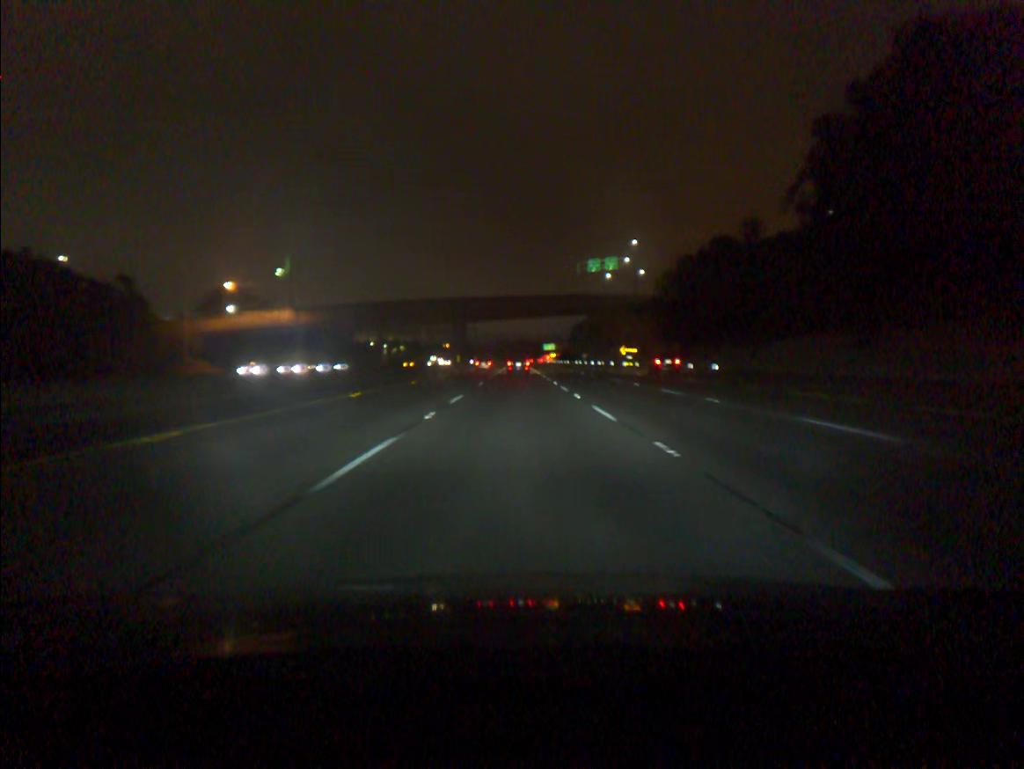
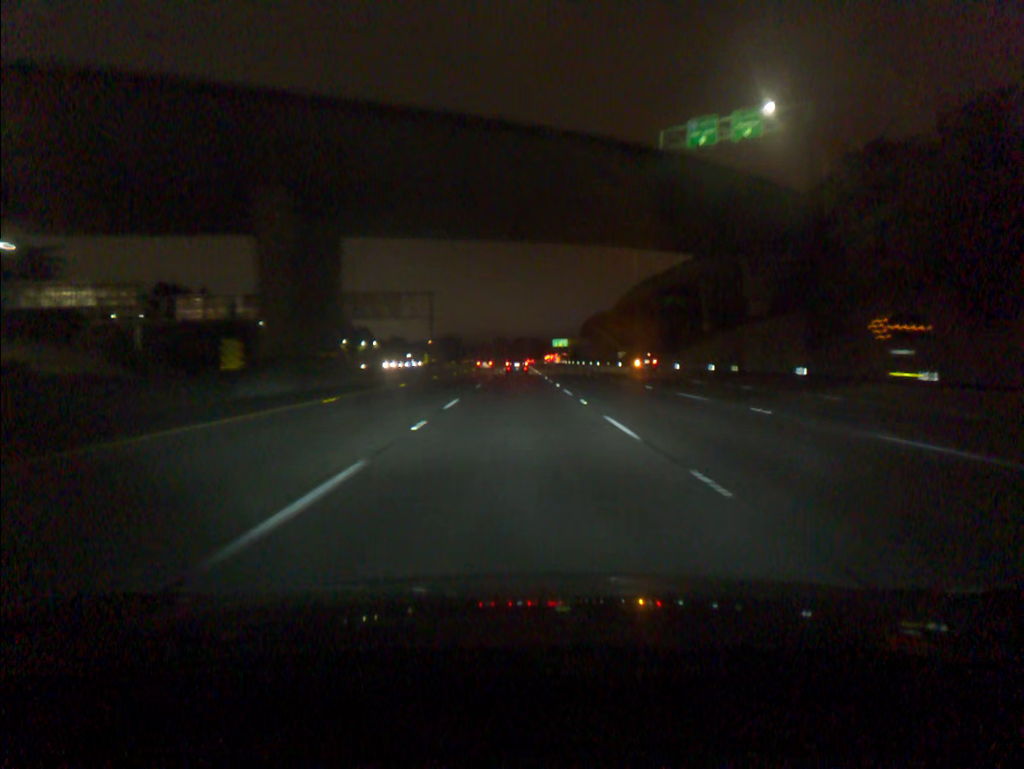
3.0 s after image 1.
(-0.2, +90.7) m; 0°
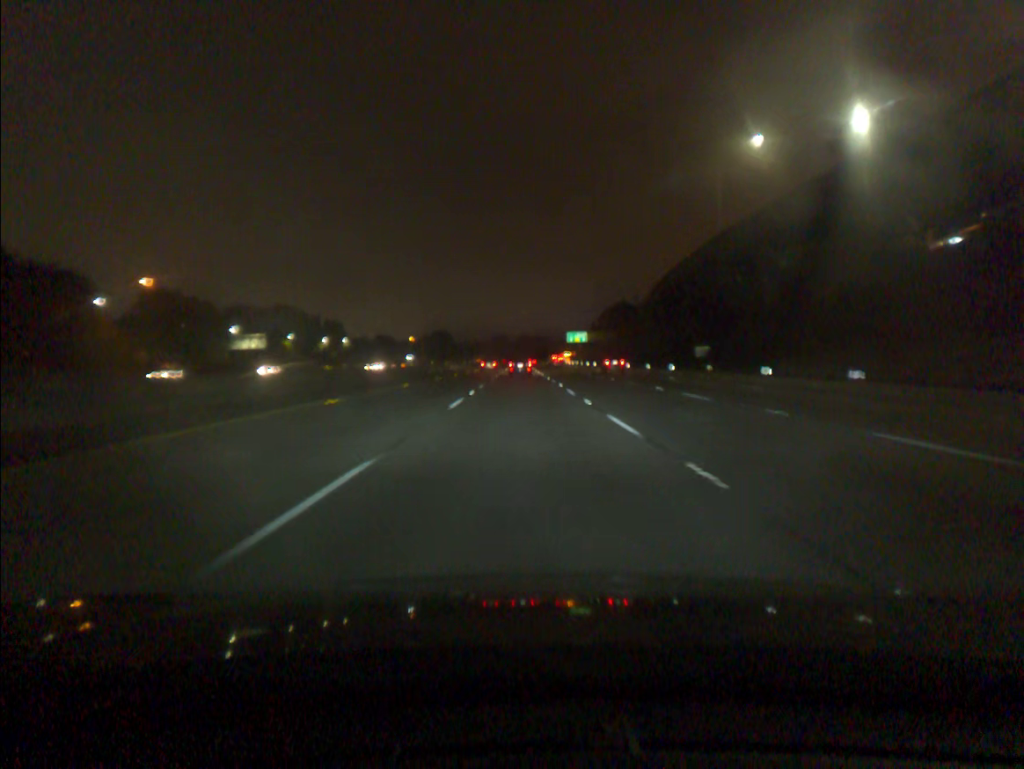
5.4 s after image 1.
(-0.1, +73.0) m; 0°
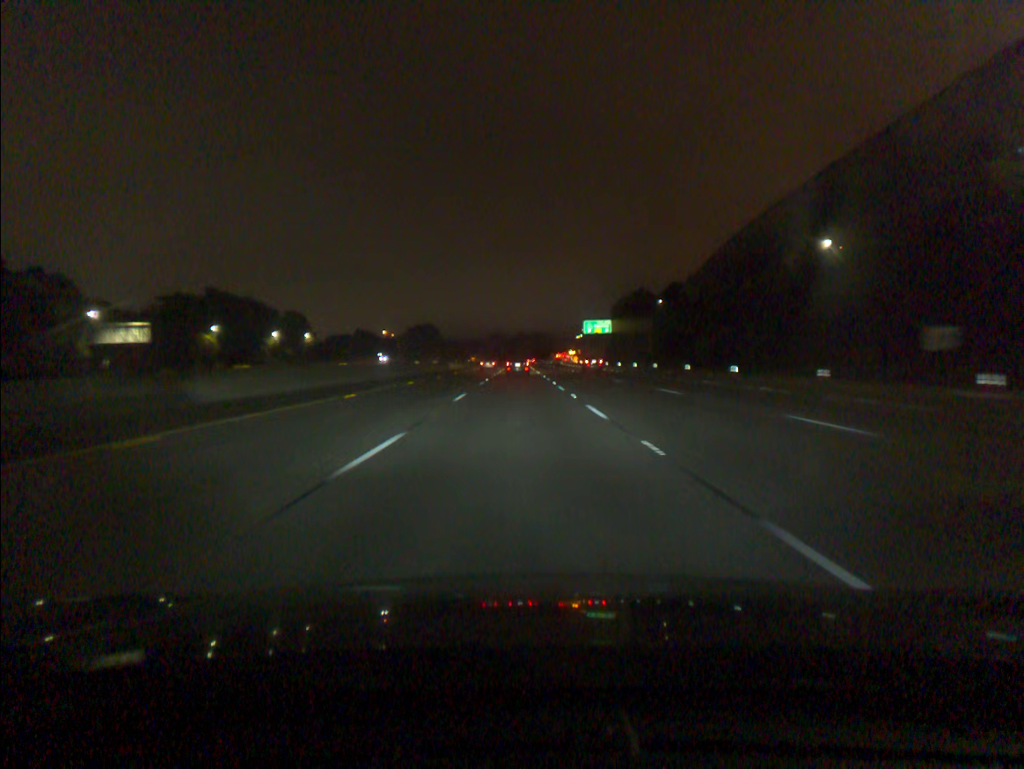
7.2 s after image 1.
(+0.2, +54.8) m; 0°
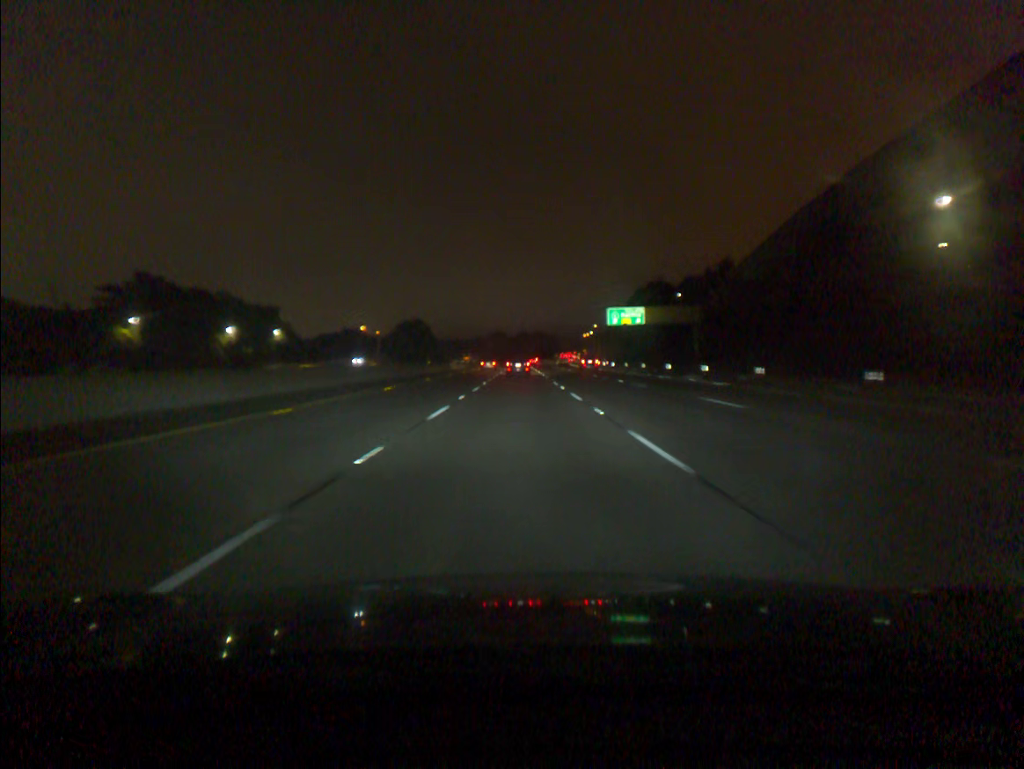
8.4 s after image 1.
(0.0, +36.5) m; 0°
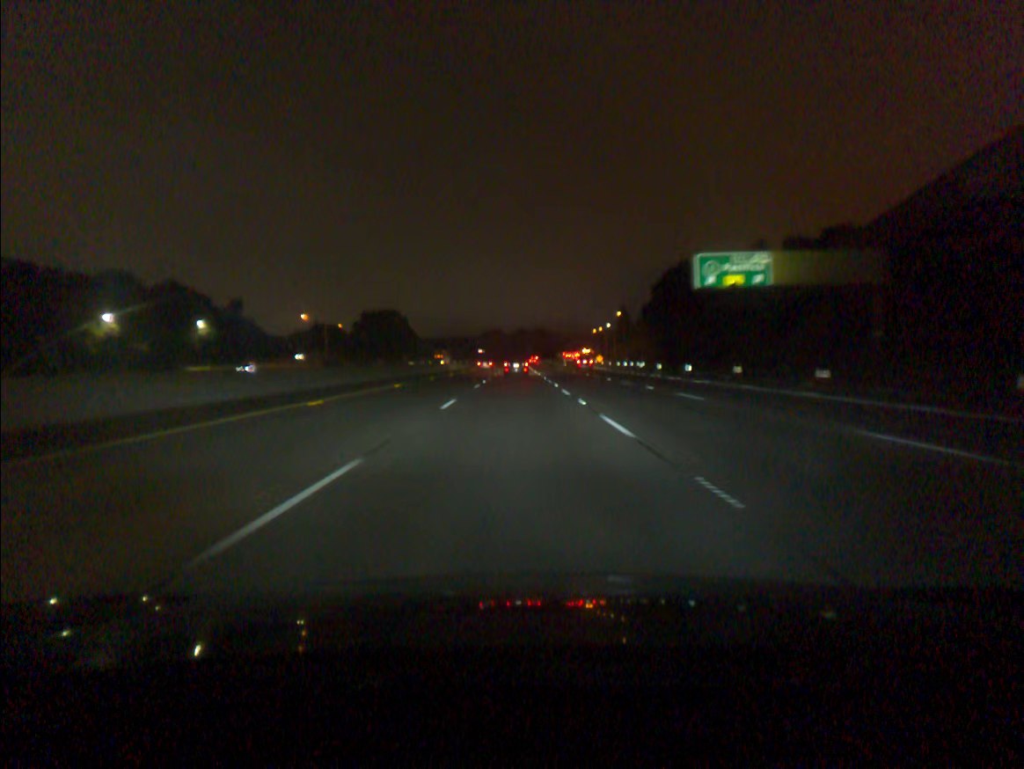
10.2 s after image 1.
(+0.1, +54.8) m; 0°
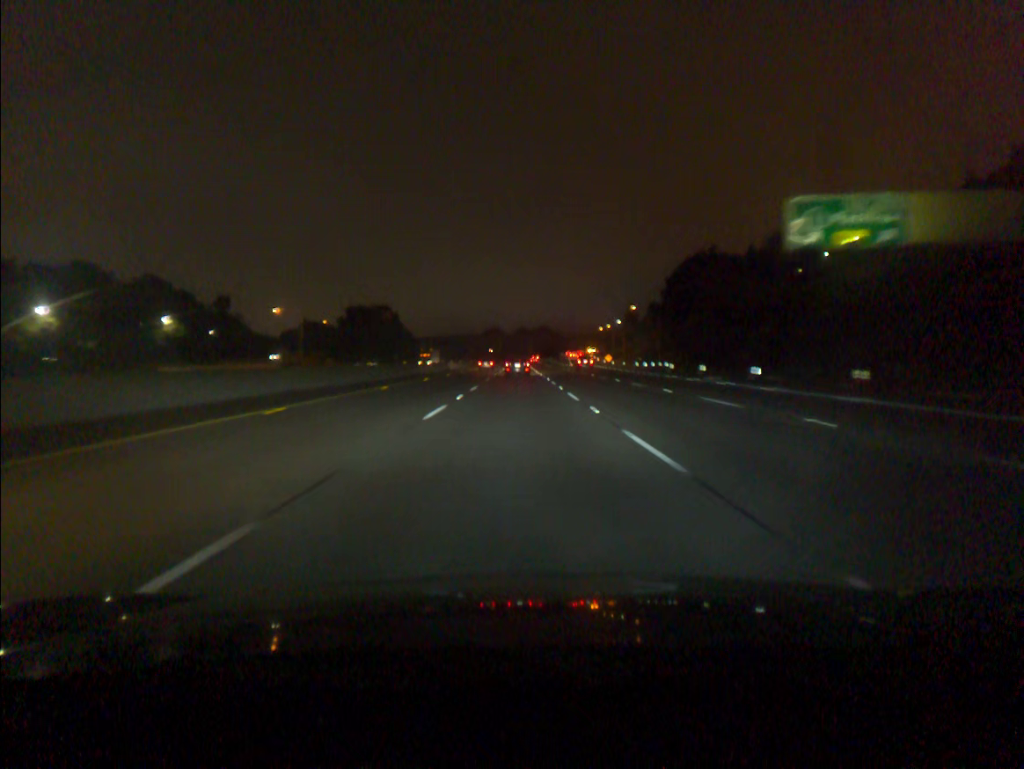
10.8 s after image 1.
(0.0, +18.3) m; 0°
